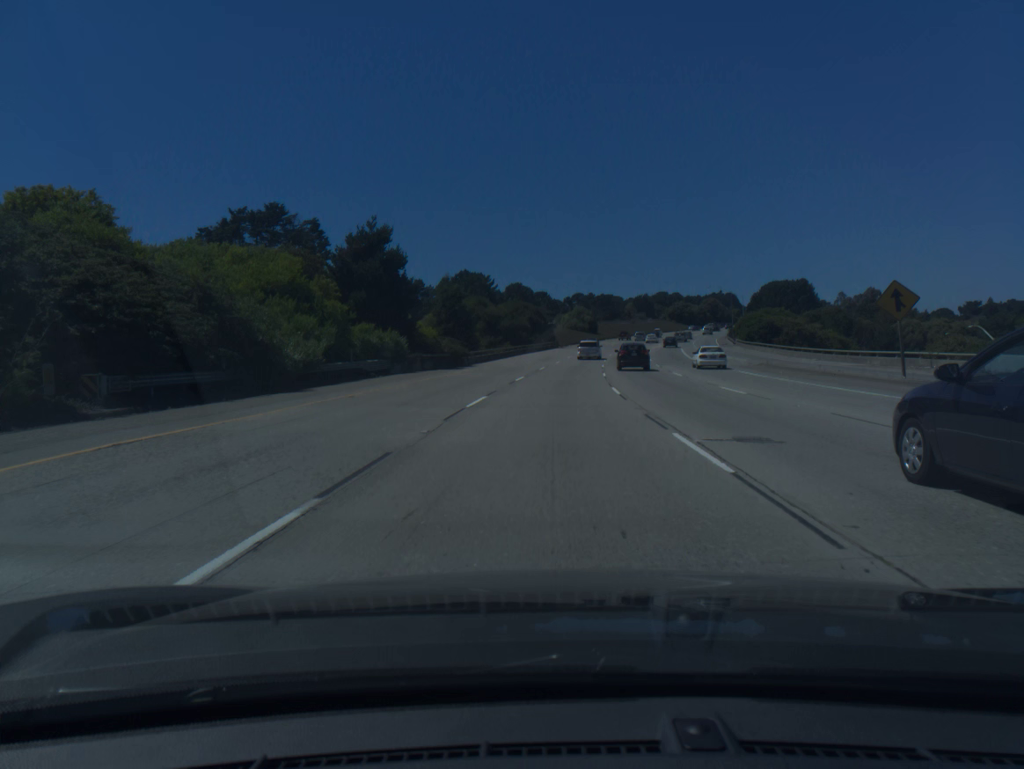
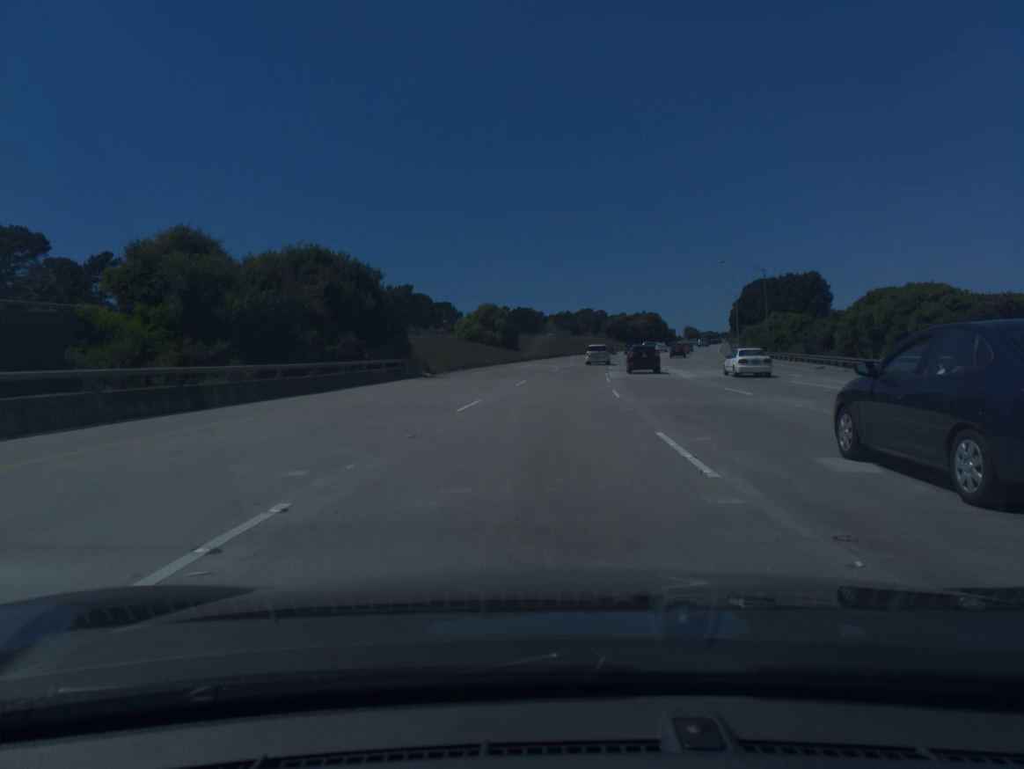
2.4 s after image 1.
(+4.1, +72.0) m; +6°
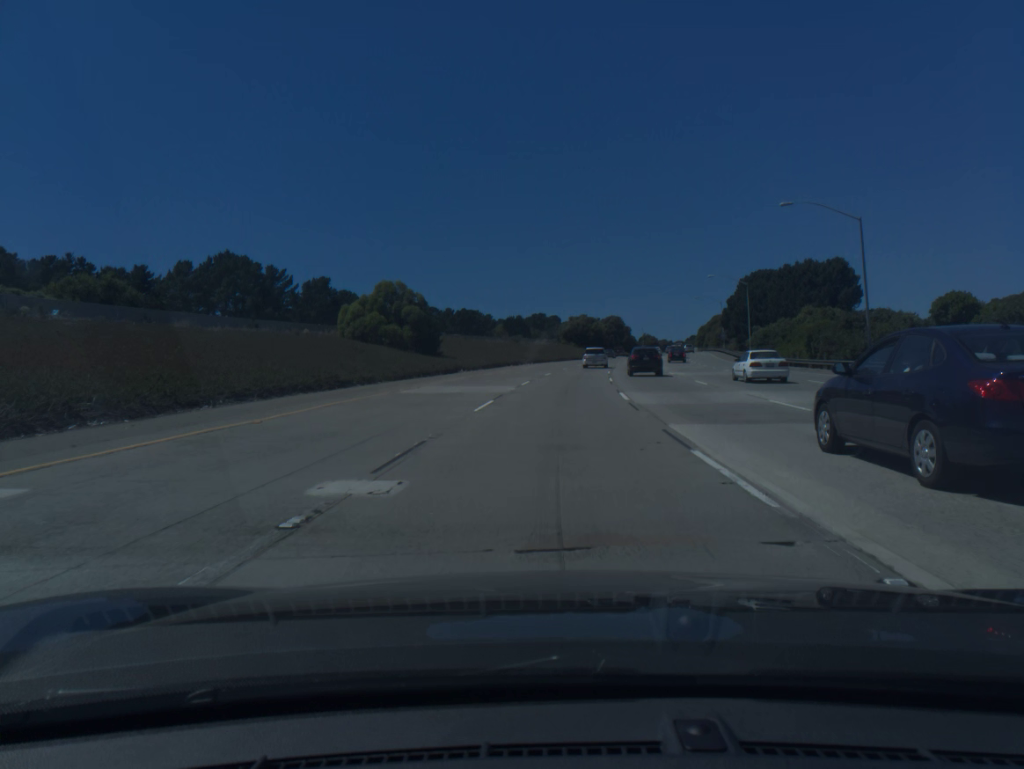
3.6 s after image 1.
(+1.0, +35.6) m; +4°
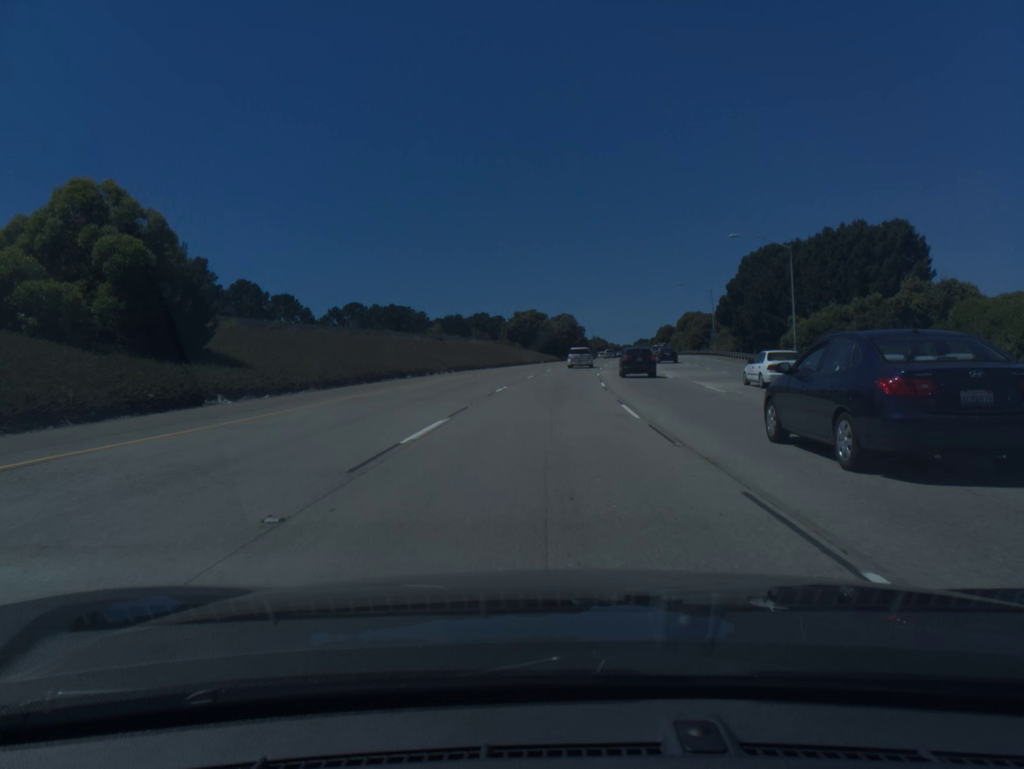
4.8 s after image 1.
(+1.2, +35.4) m; +4°
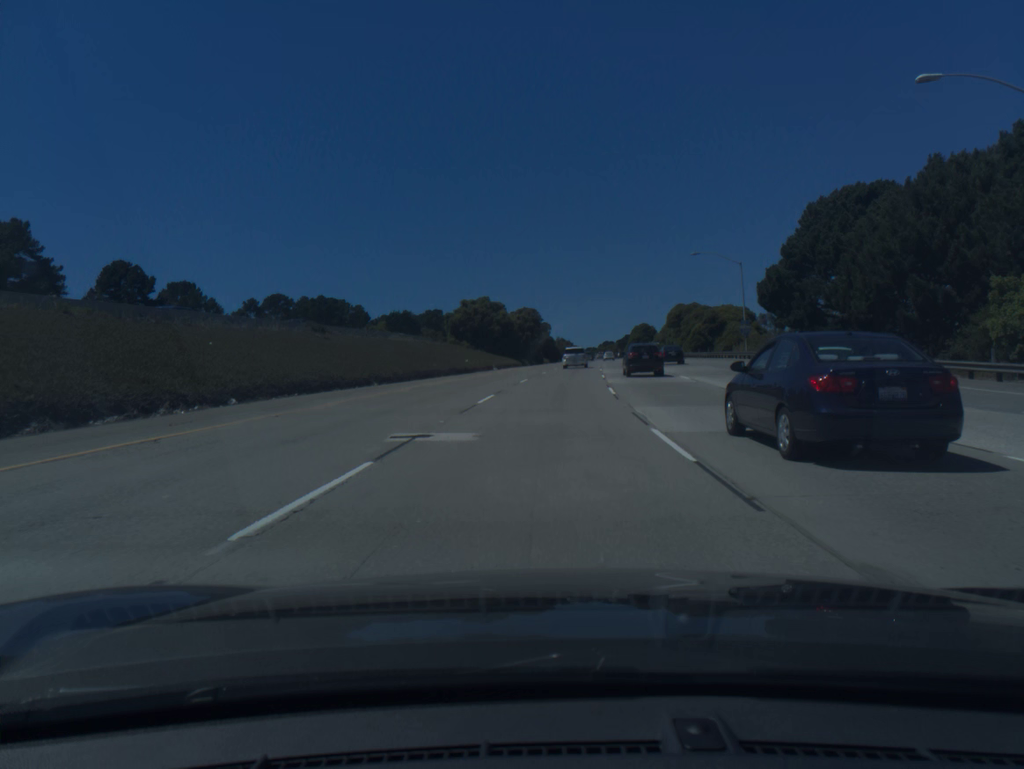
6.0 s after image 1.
(+0.9, +35.1) m; +3°
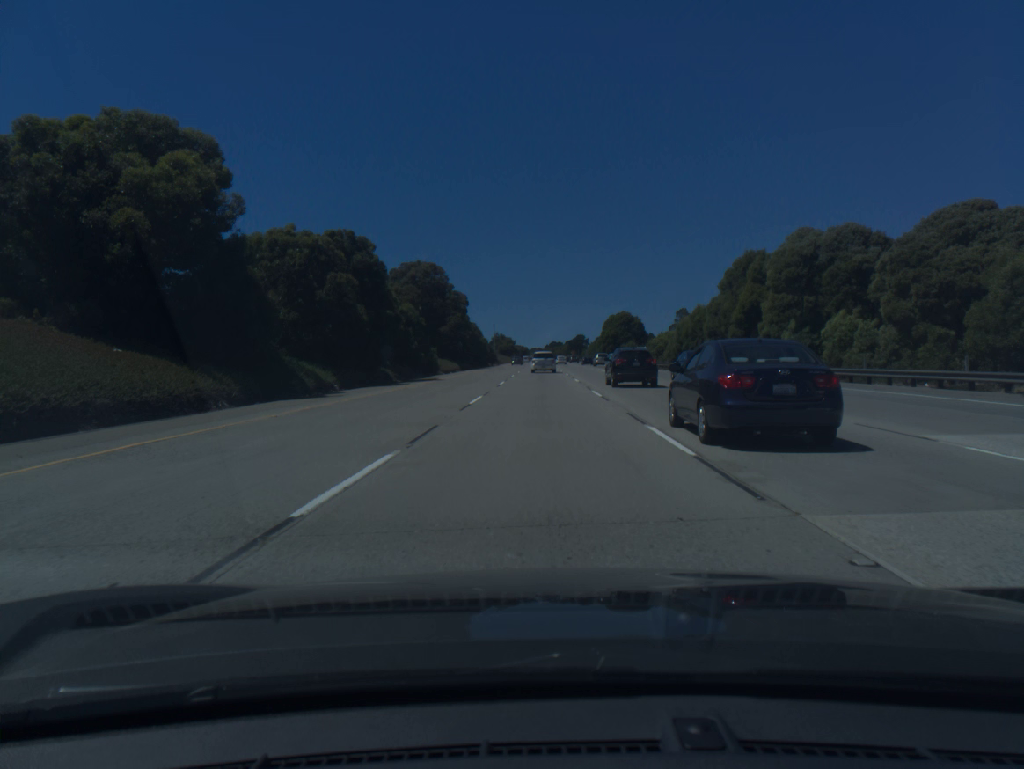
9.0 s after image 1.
(+4.2, +86.6) m; +4°
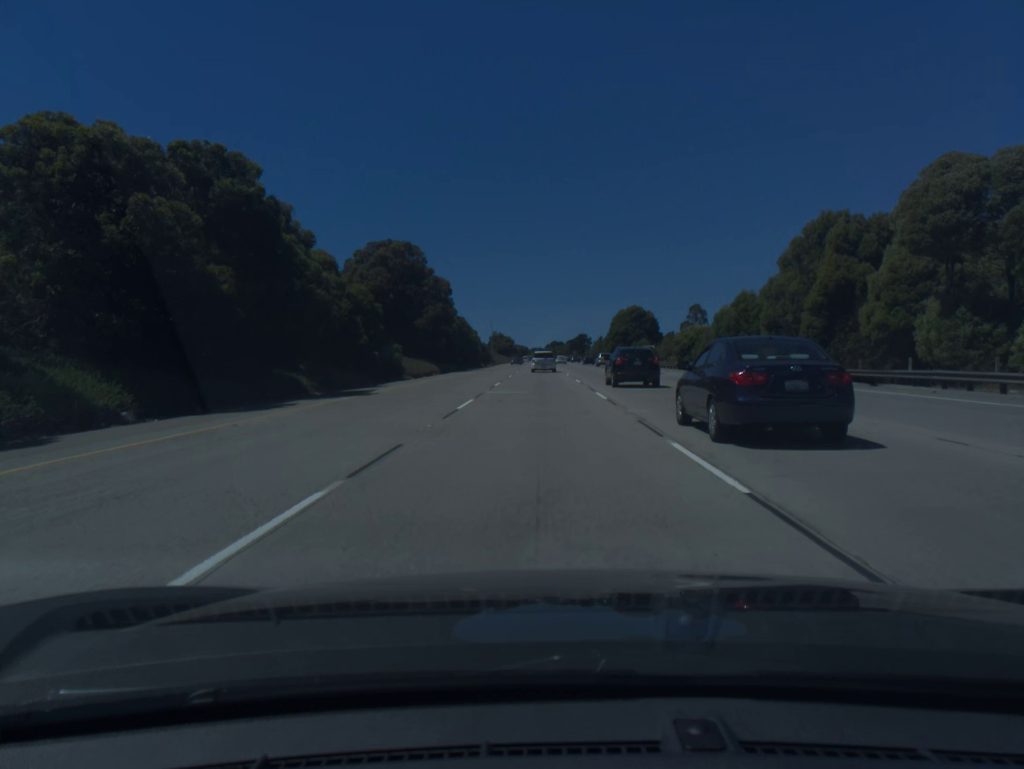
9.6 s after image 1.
(0.0, +17.2) m; 0°
